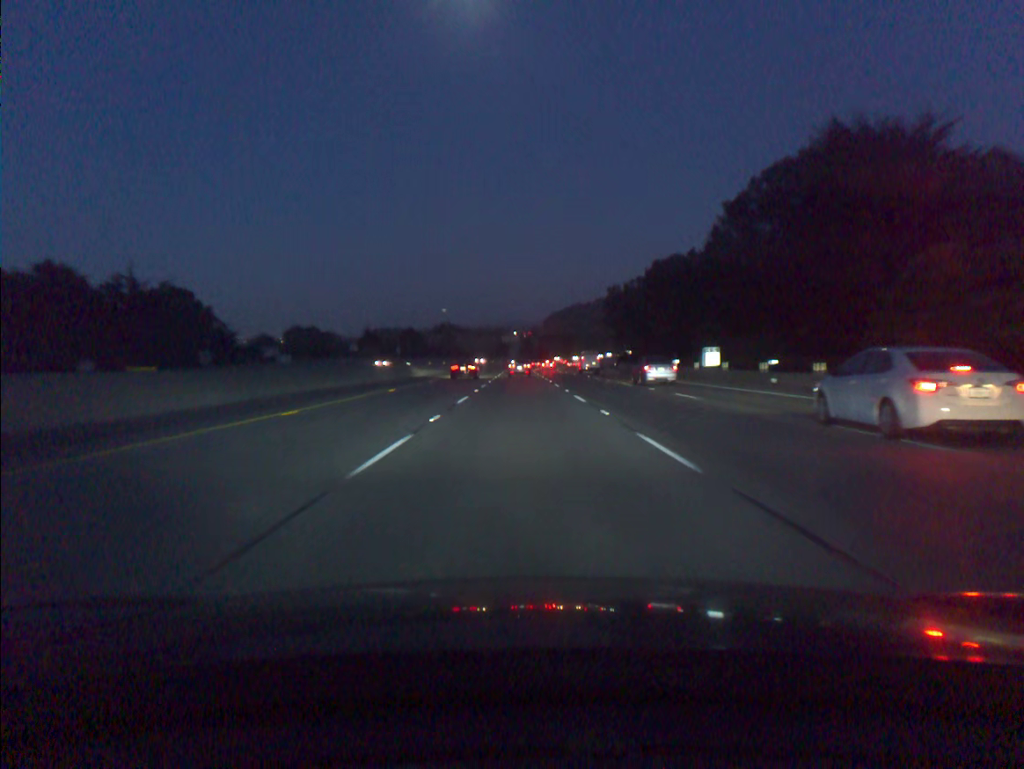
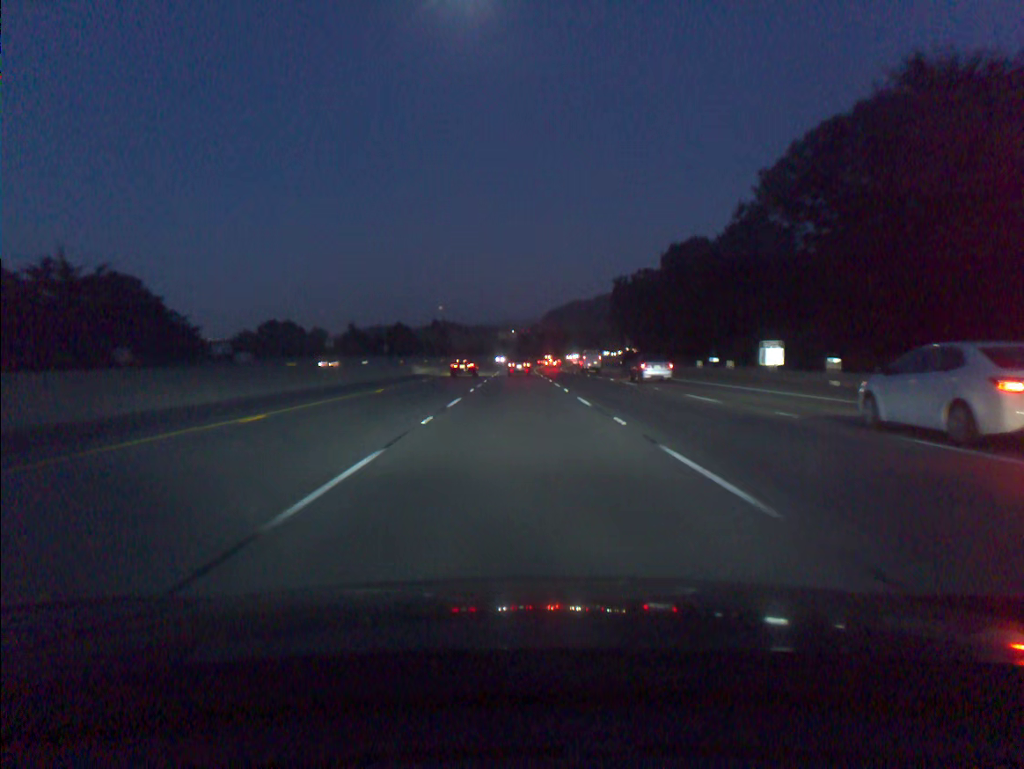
(0.0, +16.9) m; 0°
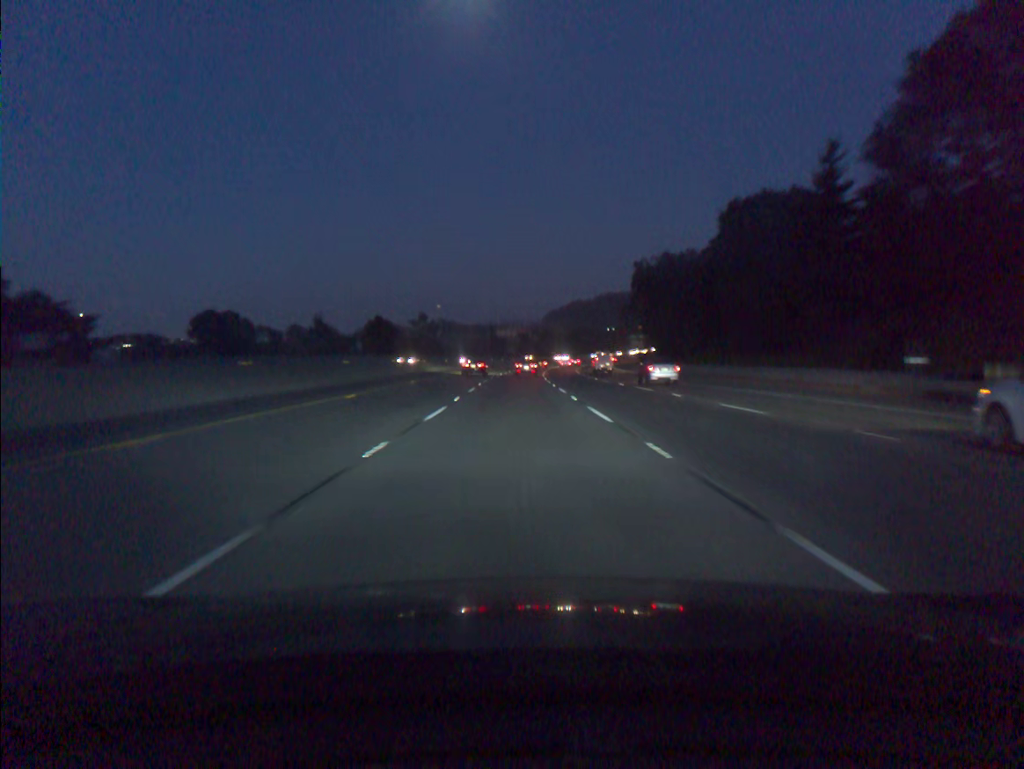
(0.0, +34.0) m; 0°
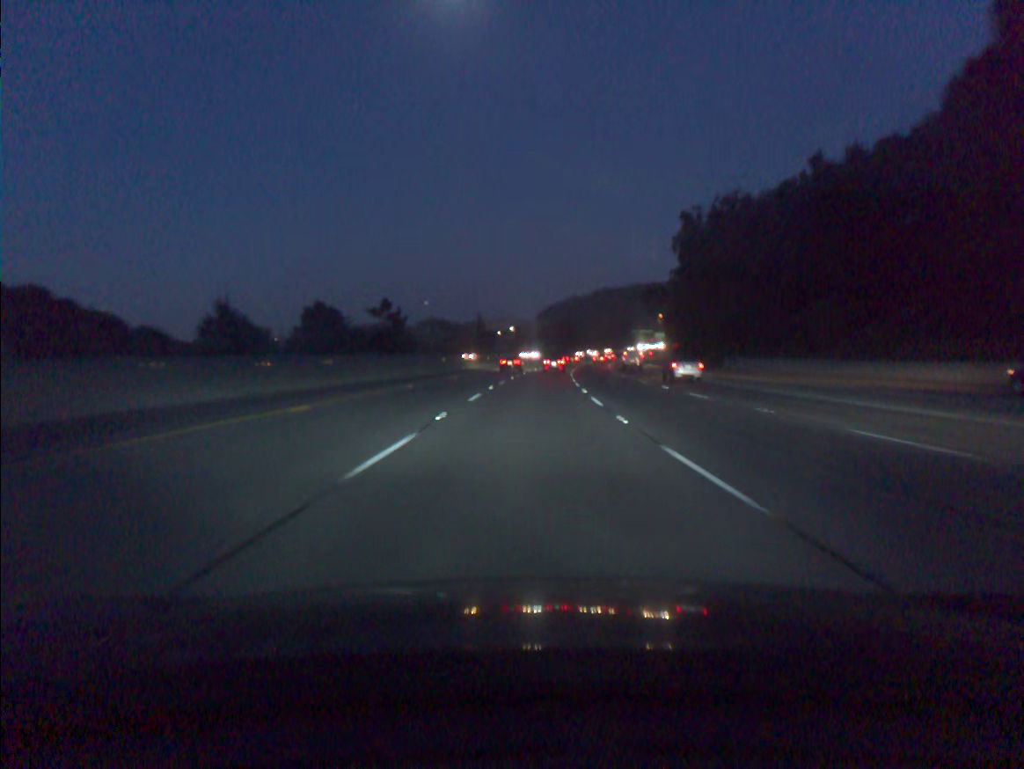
(-0.1, +51.4) m; 0°
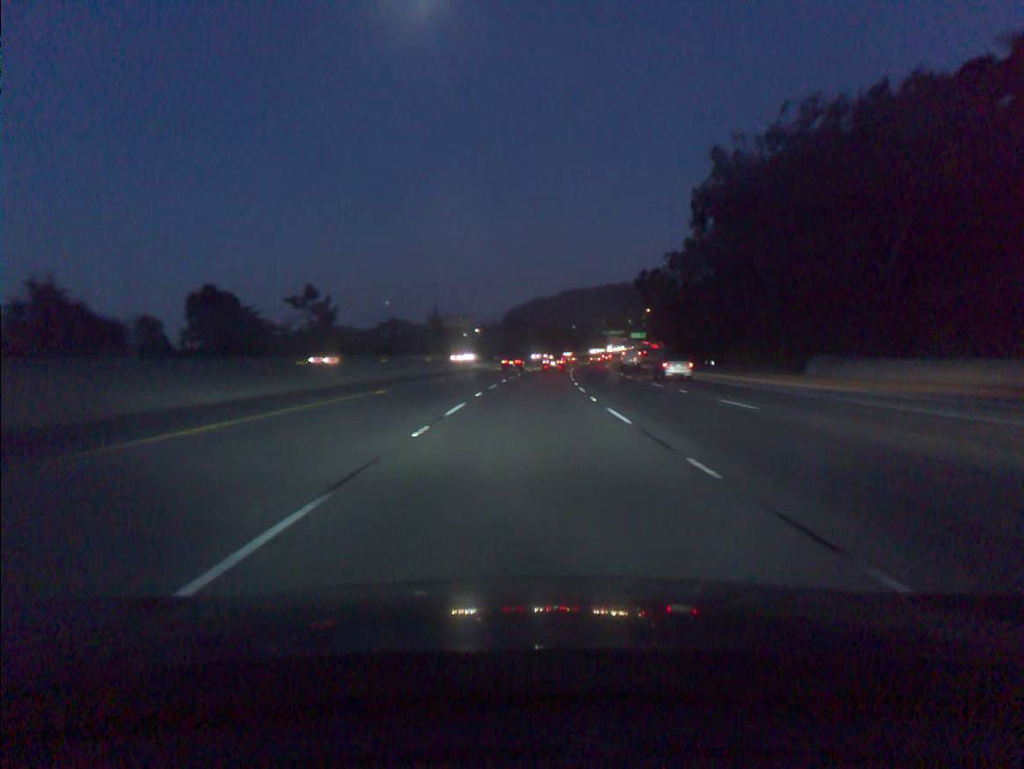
(+0.7, +34.5) m; +2°
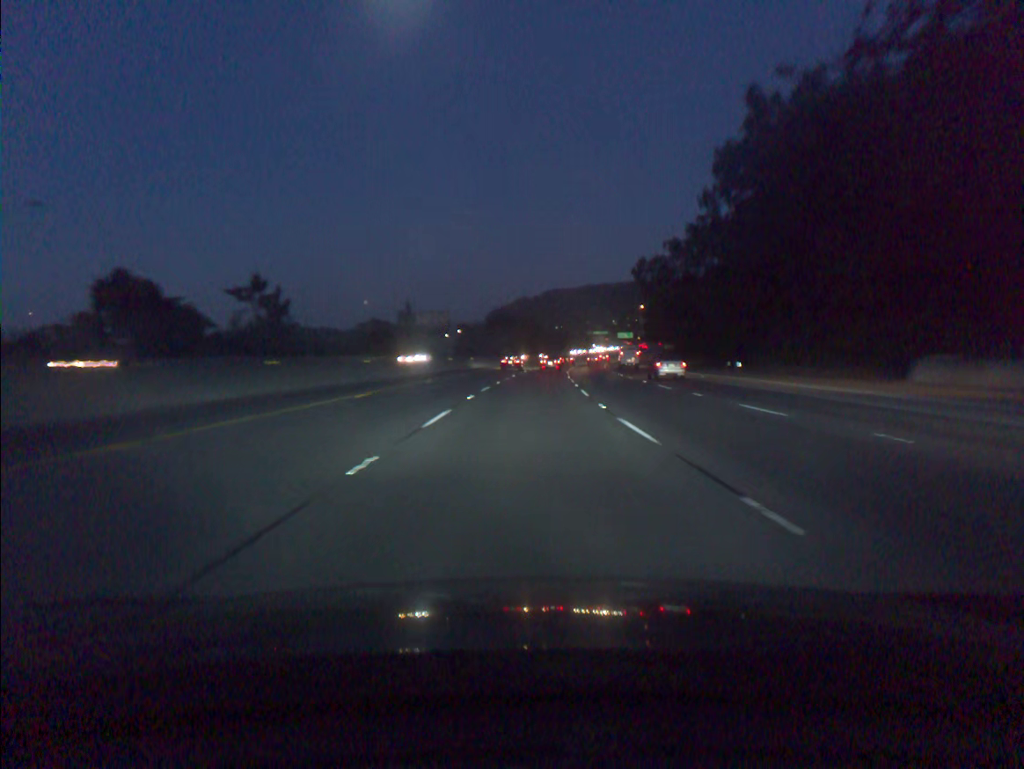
(+0.2, +17.3) m; +1°
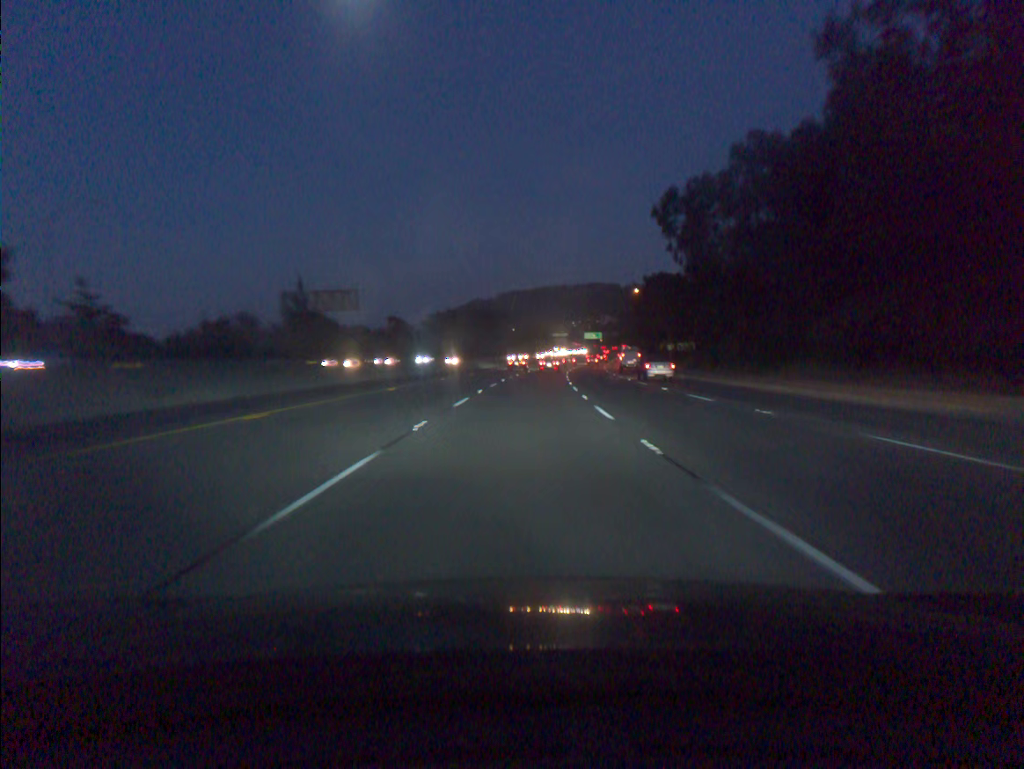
(+1.6, +52.3) m; +3°
